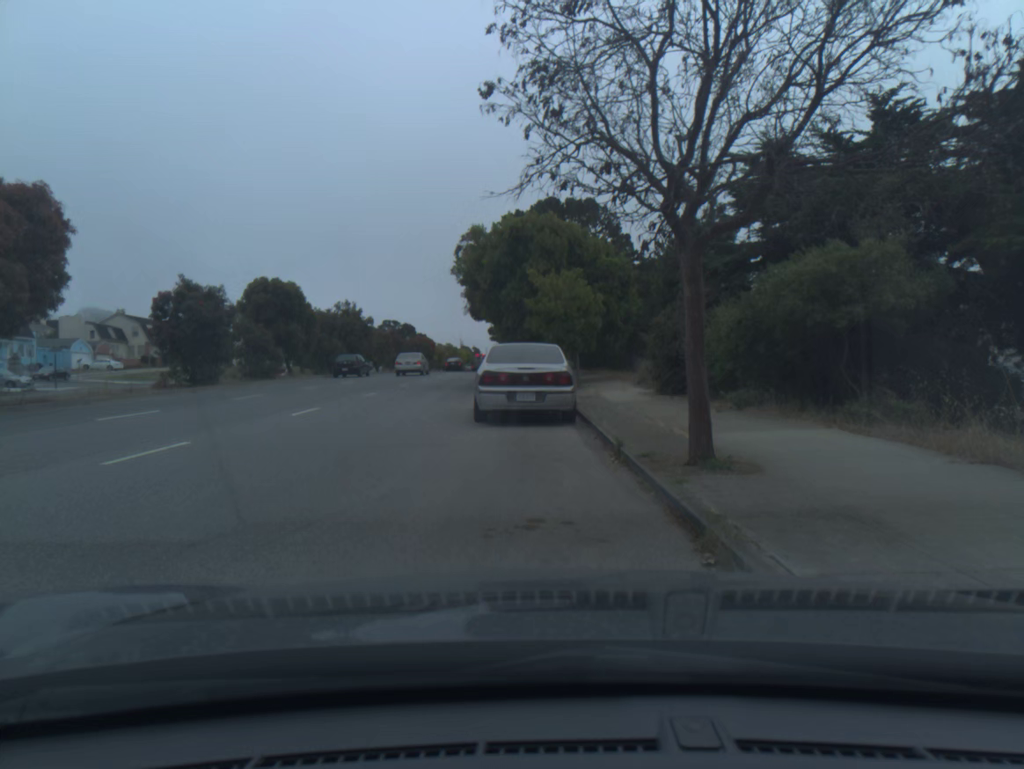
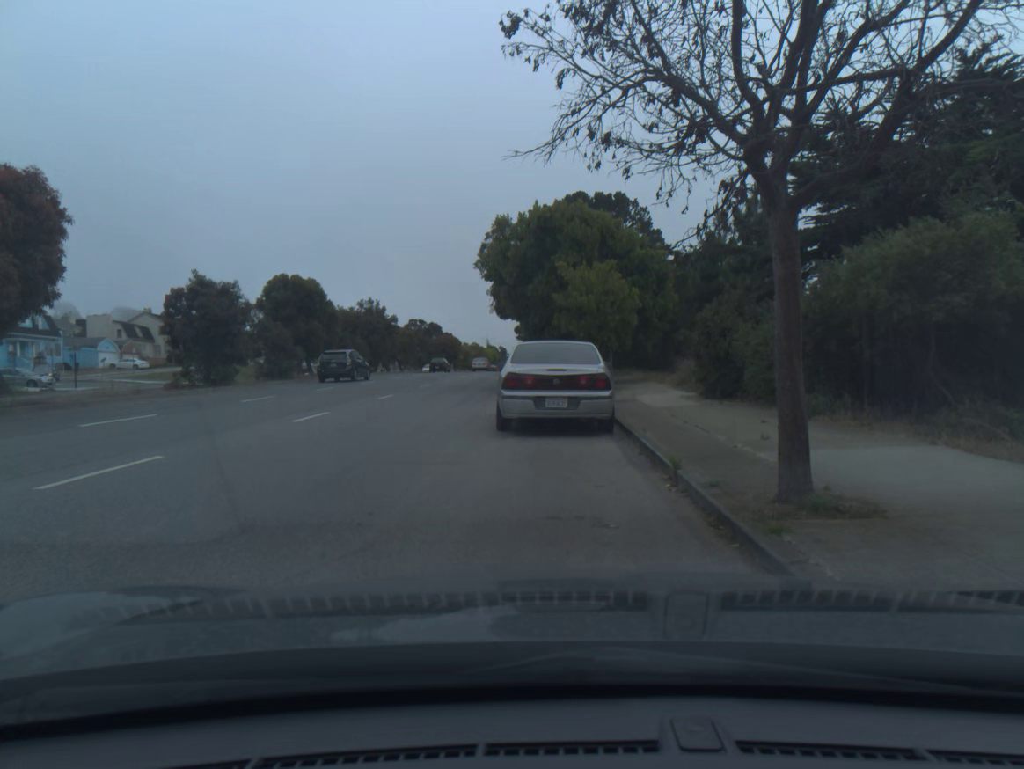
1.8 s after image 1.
(-0.1, +1.8) m; -2°
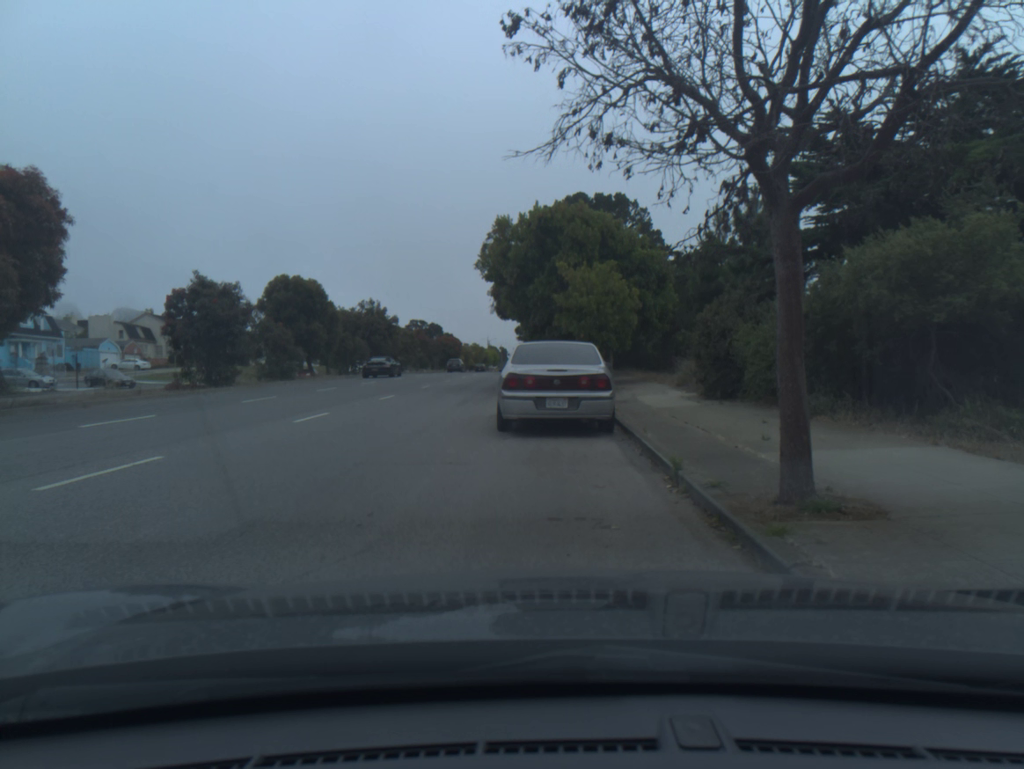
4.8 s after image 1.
(0.0, +0.1) m; 0°
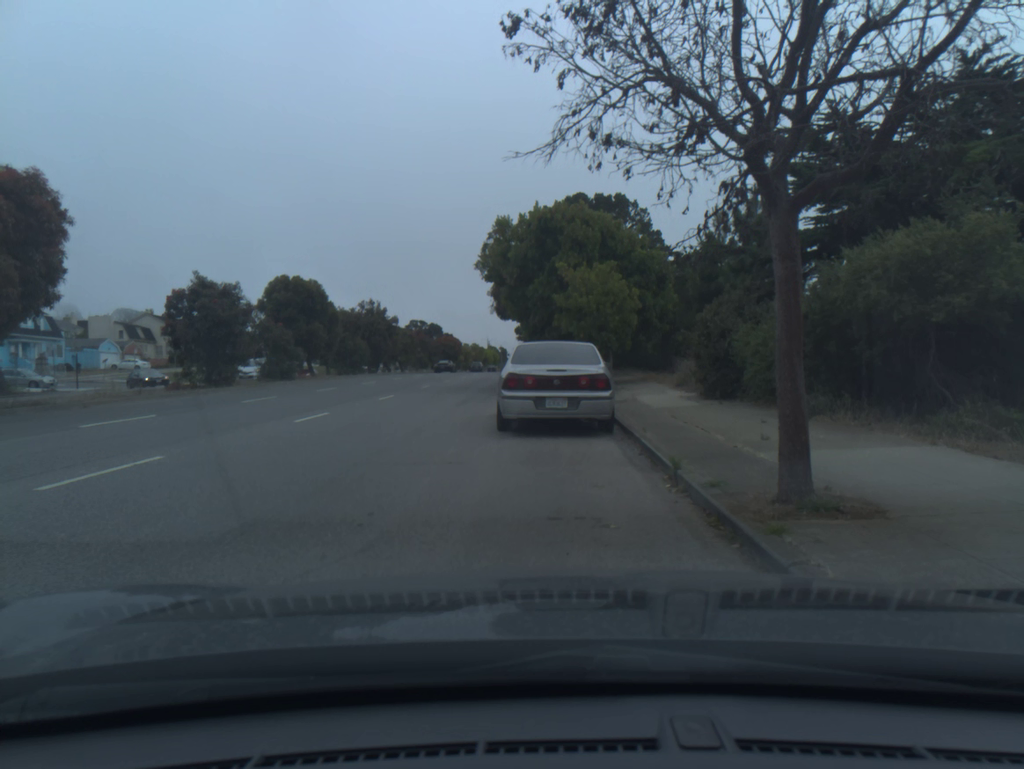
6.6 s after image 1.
(0.0, 0.0) m; 0°
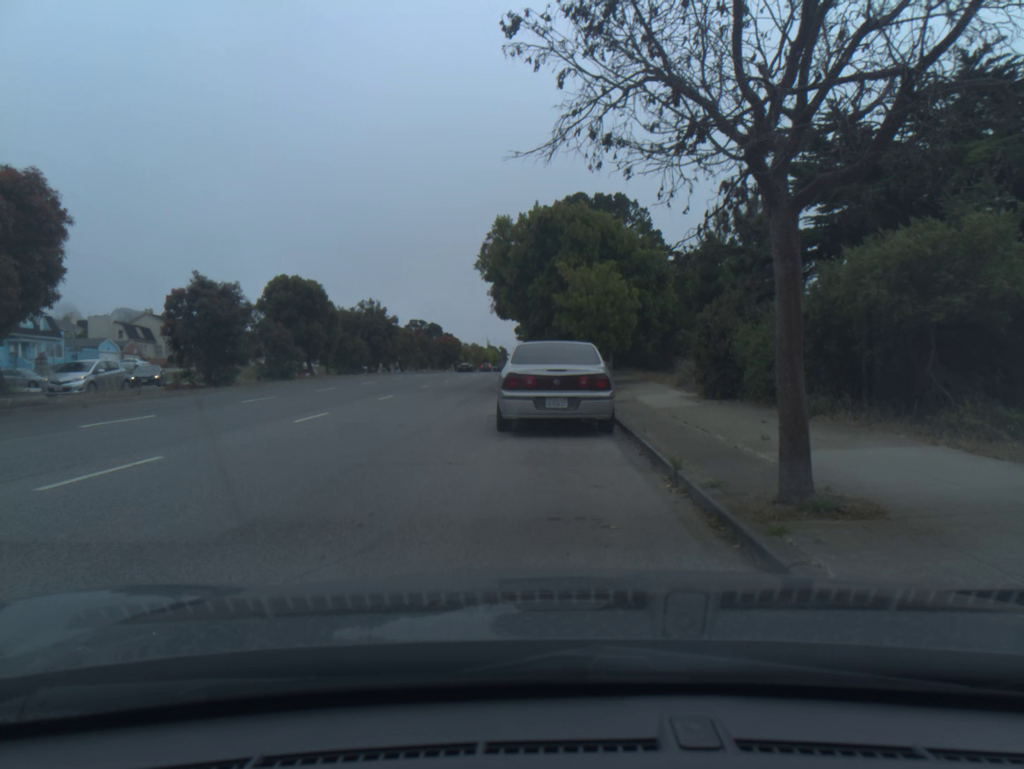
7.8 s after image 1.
(0.0, 0.0) m; 0°
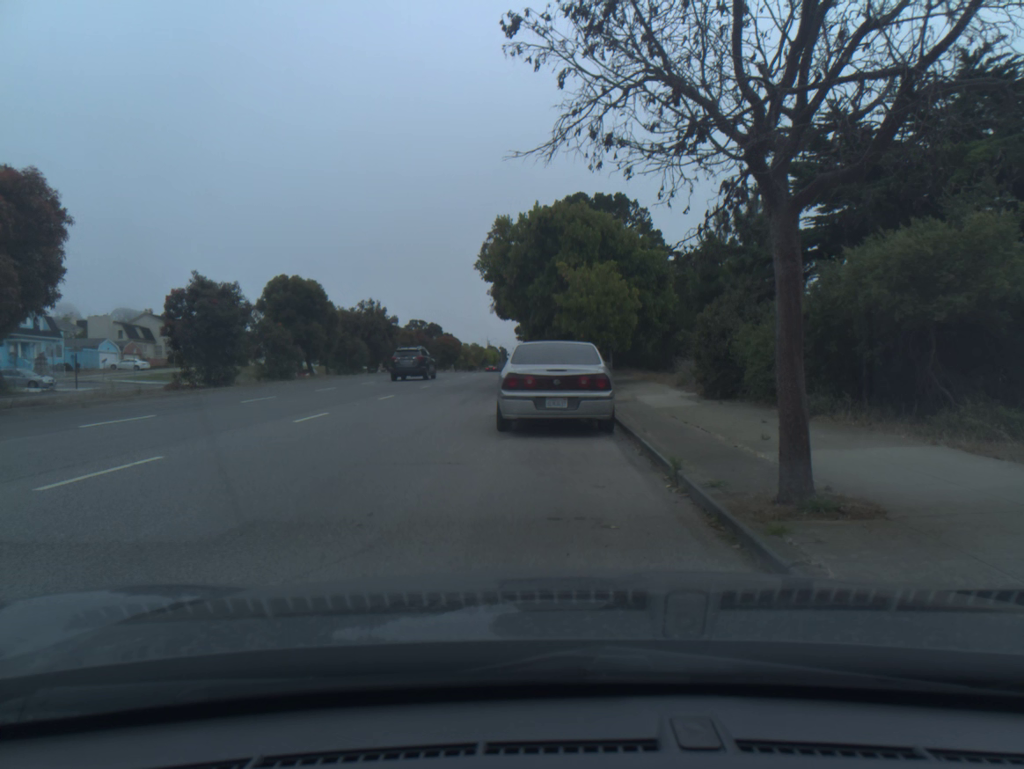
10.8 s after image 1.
(0.0, 0.0) m; 0°
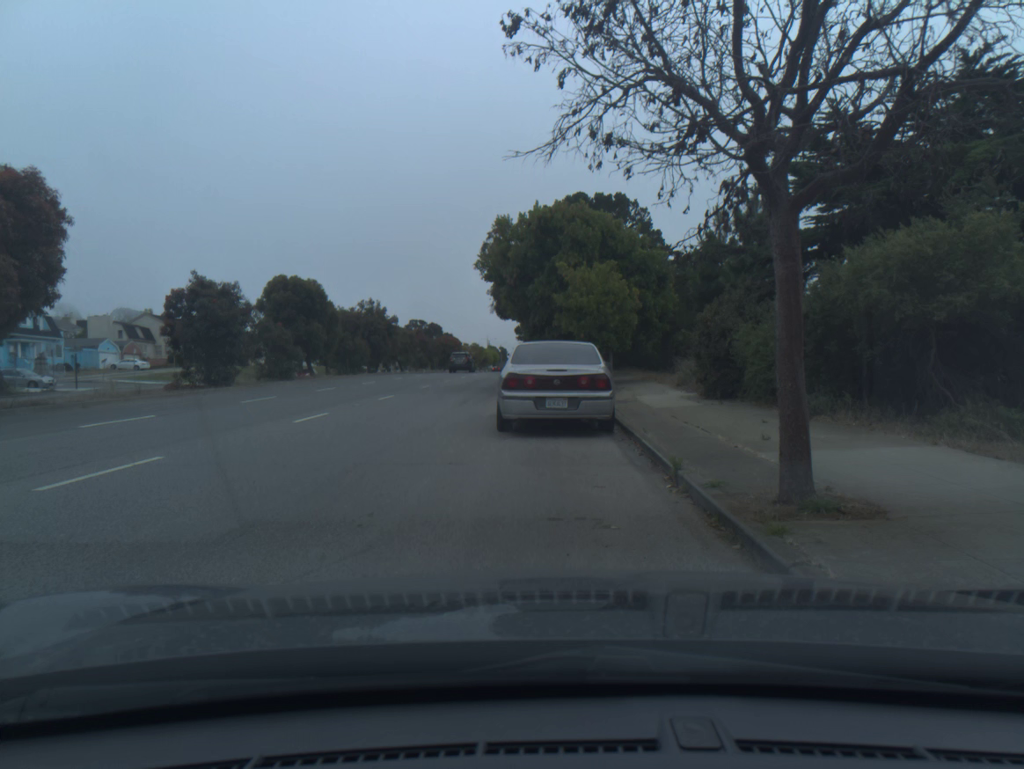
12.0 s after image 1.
(0.0, 0.0) m; 0°
